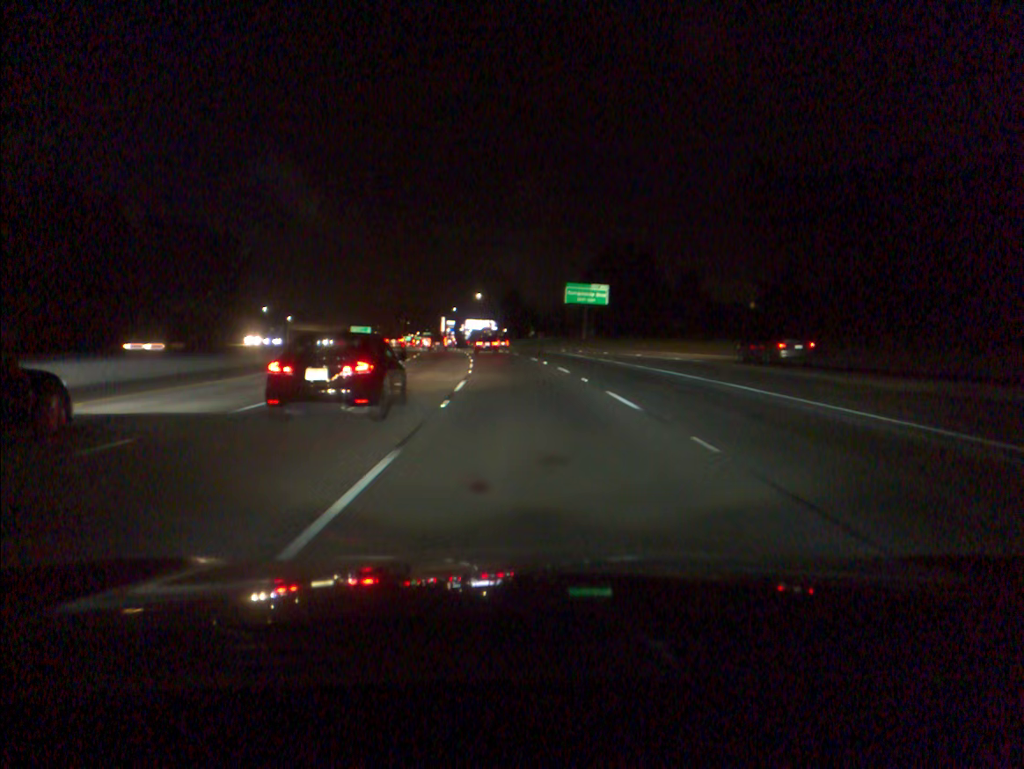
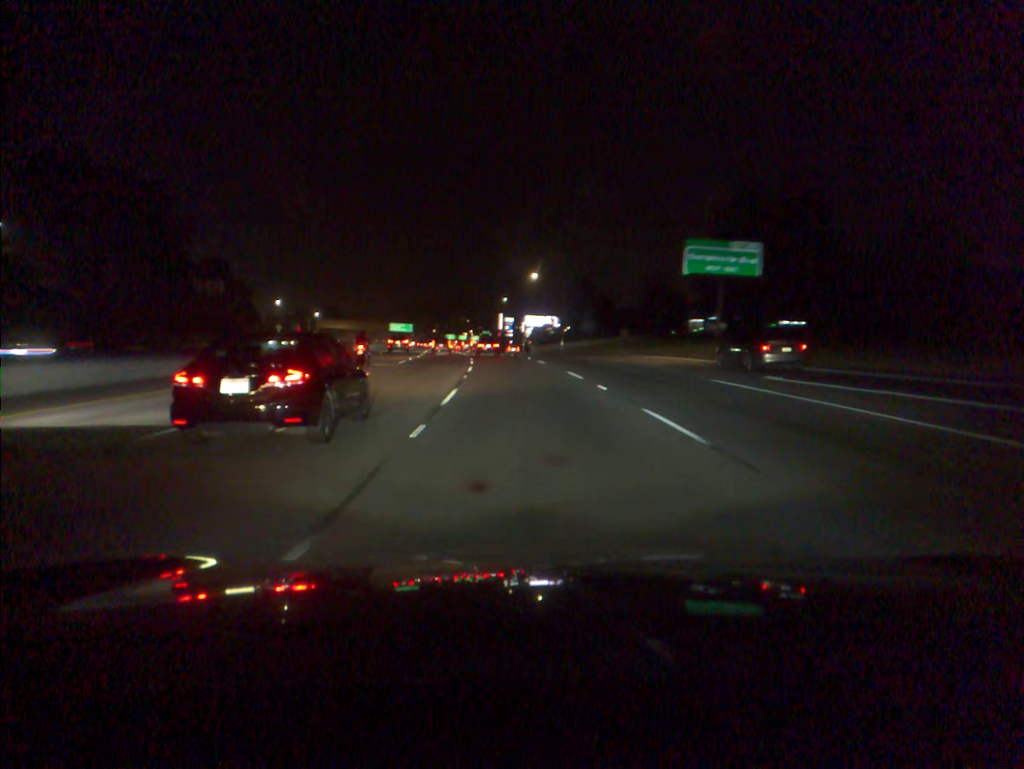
(-1.9, +47.8) m; -5°
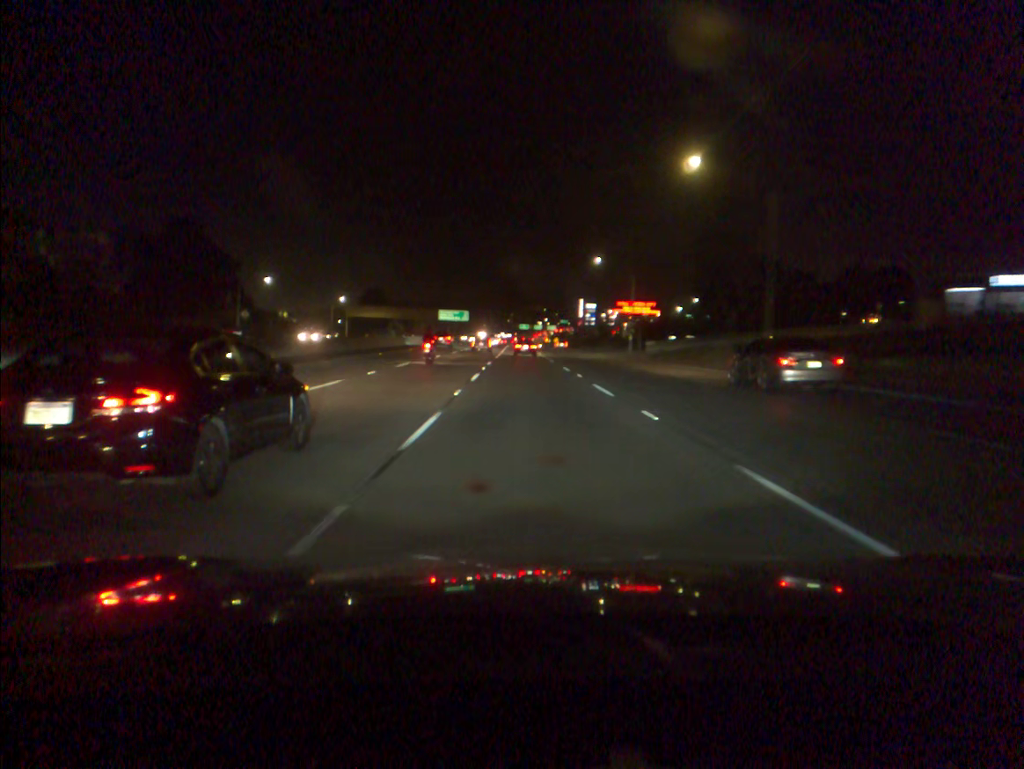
(-3.2, +64.4) m; -6°
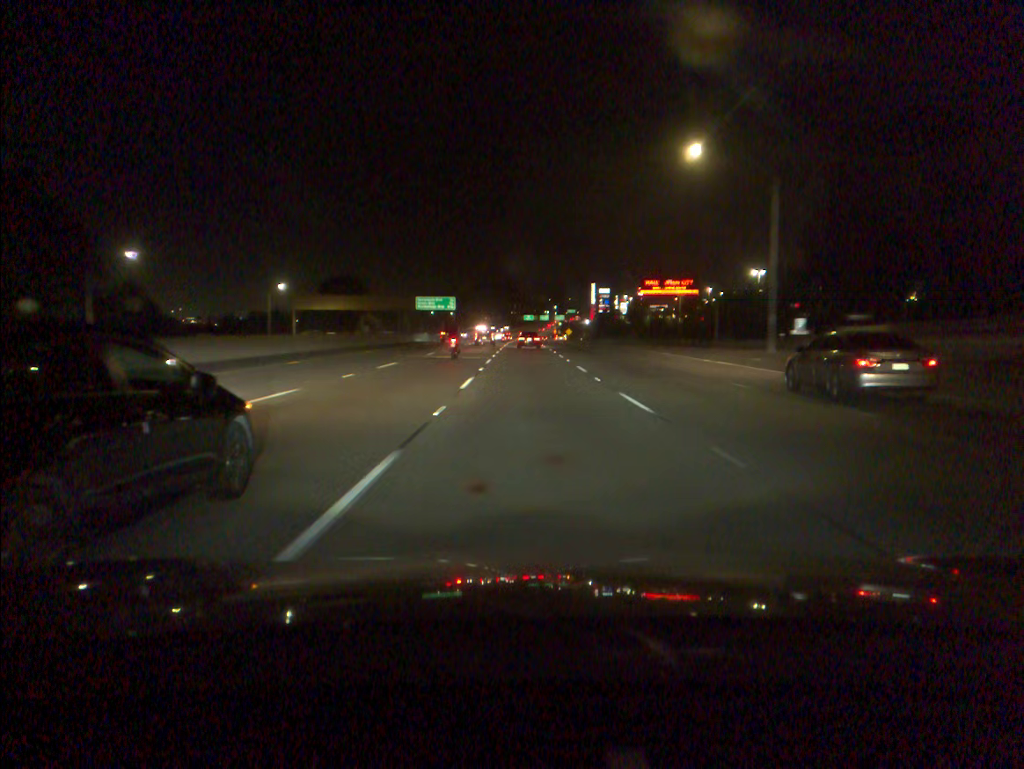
(-0.4, +48.8) m; 0°
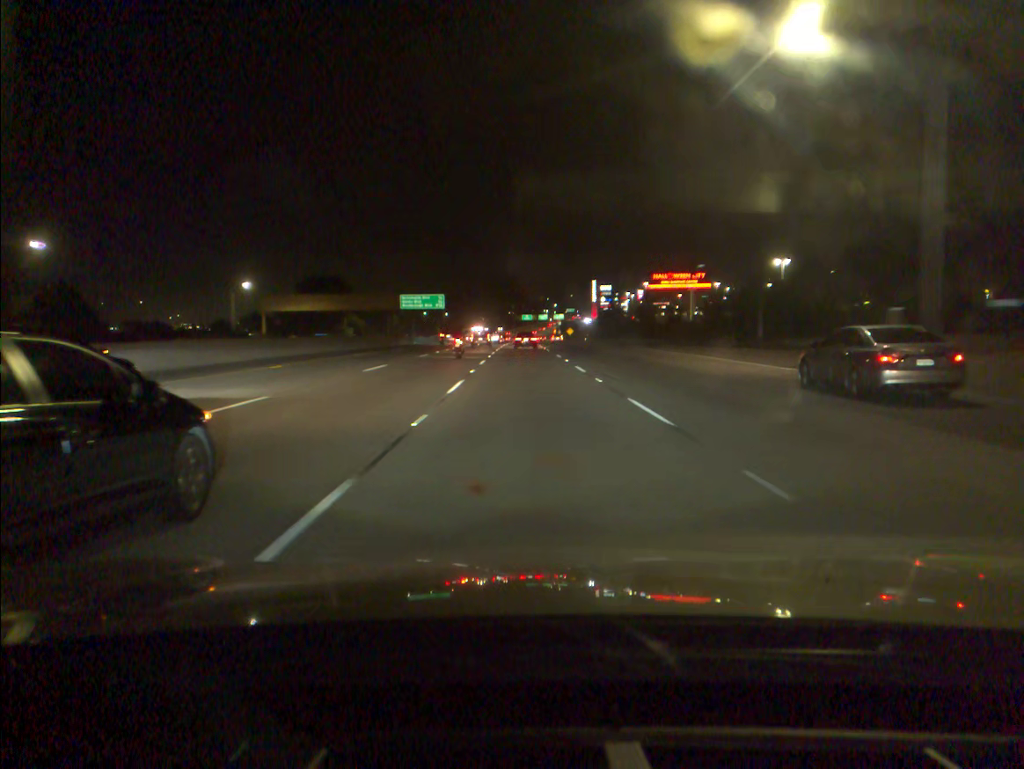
(0.0, +16.3) m; 0°
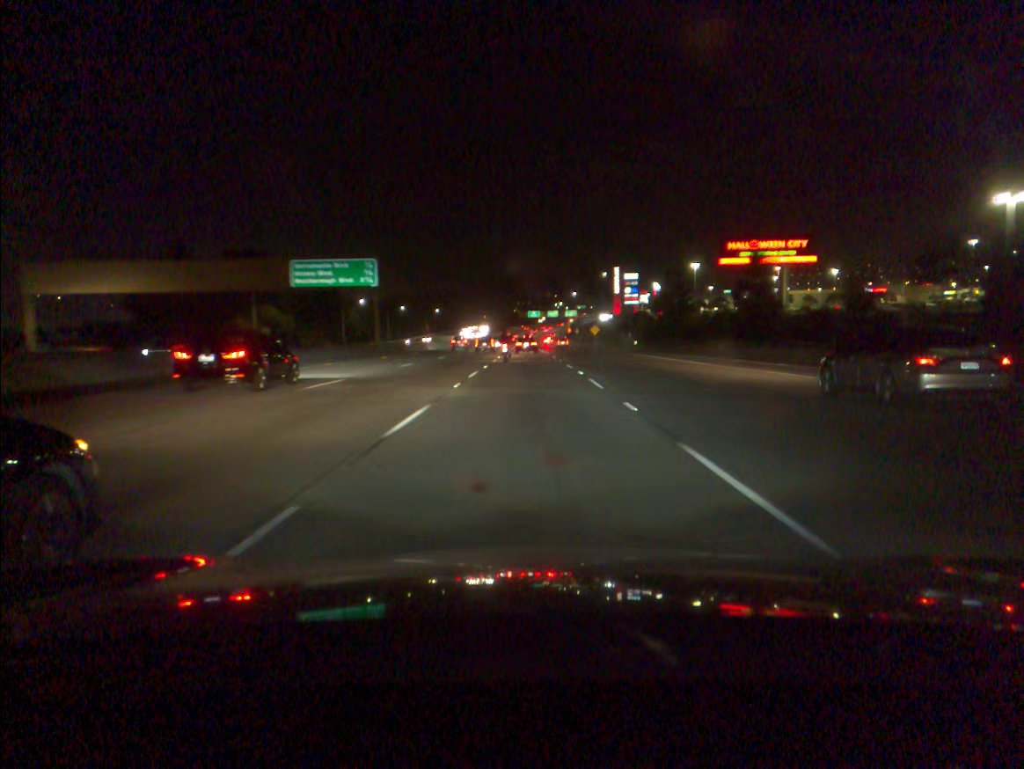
(-0.3, +65.1) m; 0°
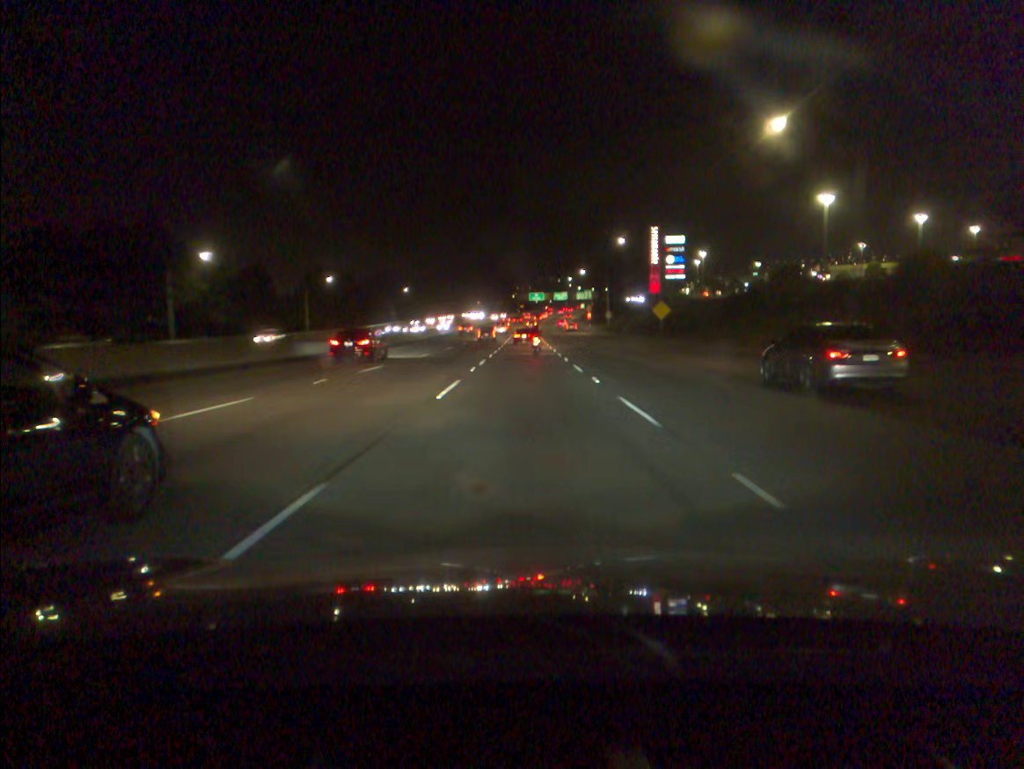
(0.0, +81.5) m; 0°
